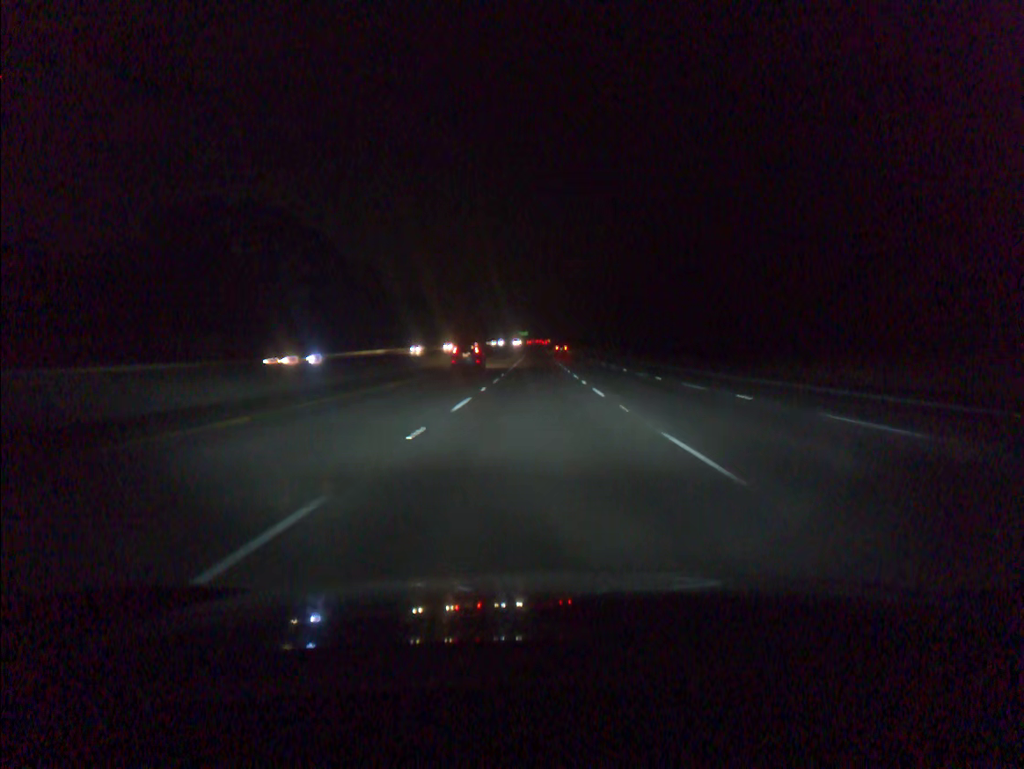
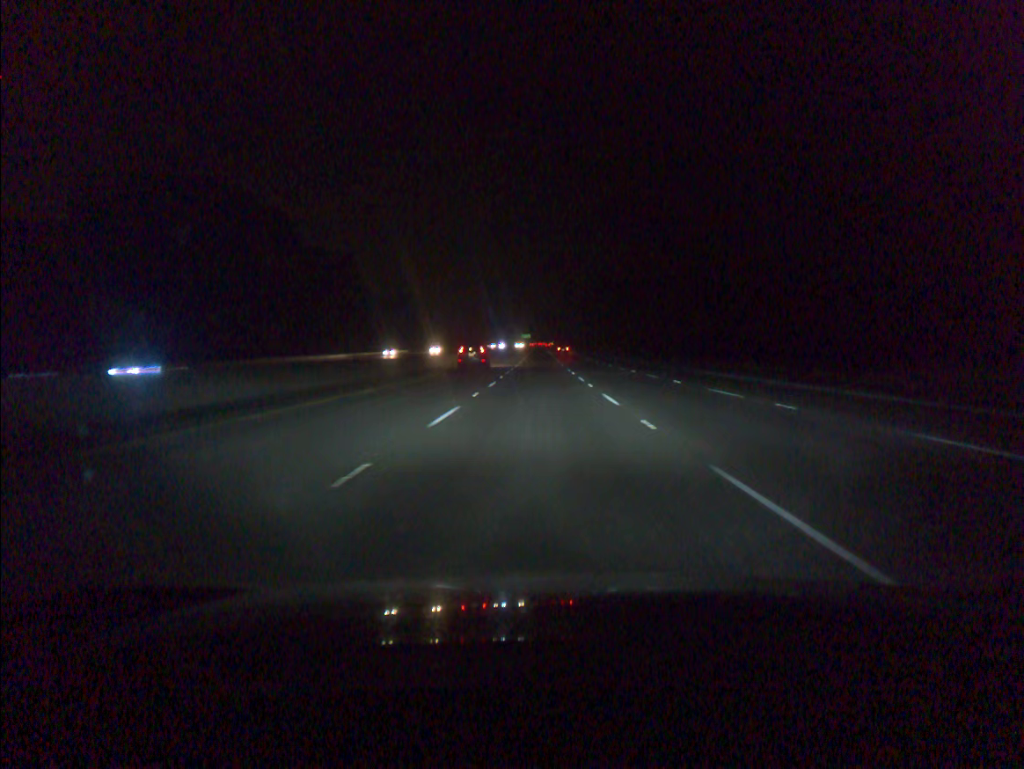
(0.0, +18.2) m; 0°
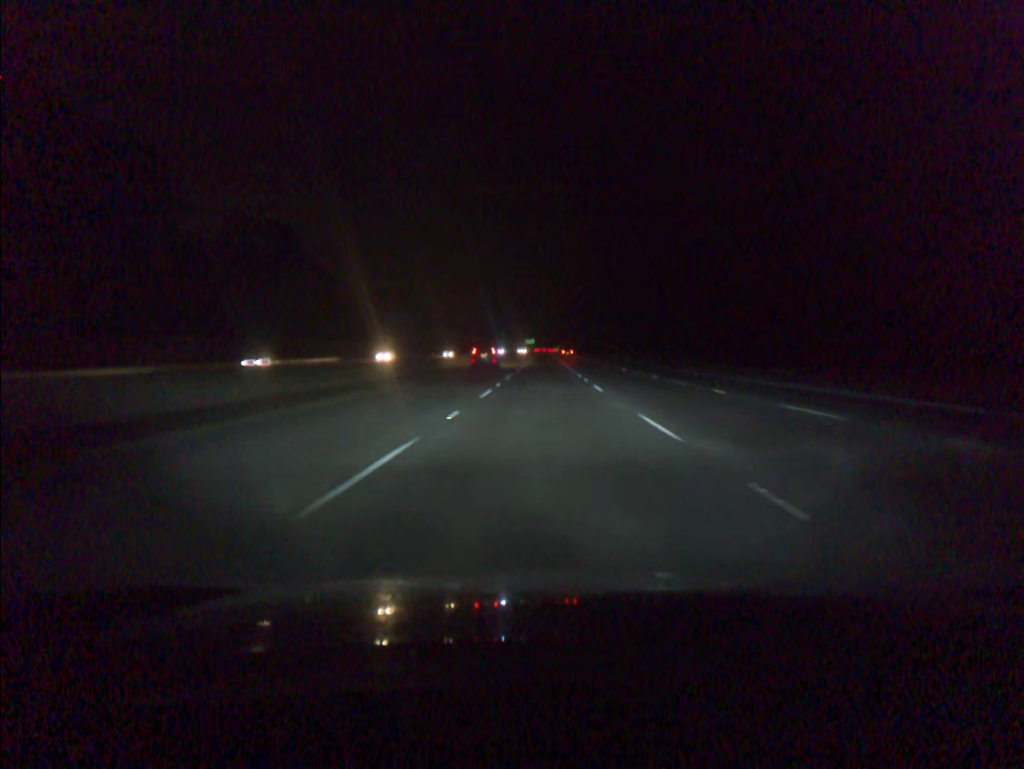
(-0.1, +36.3) m; 0°
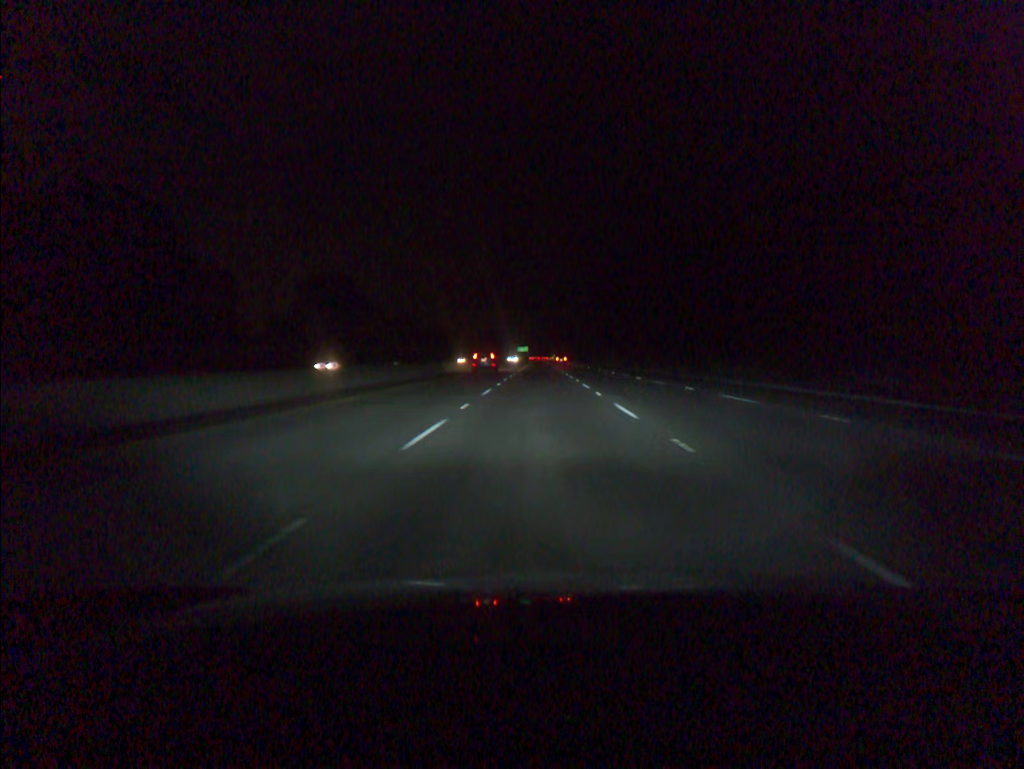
(+0.2, +54.3) m; +1°
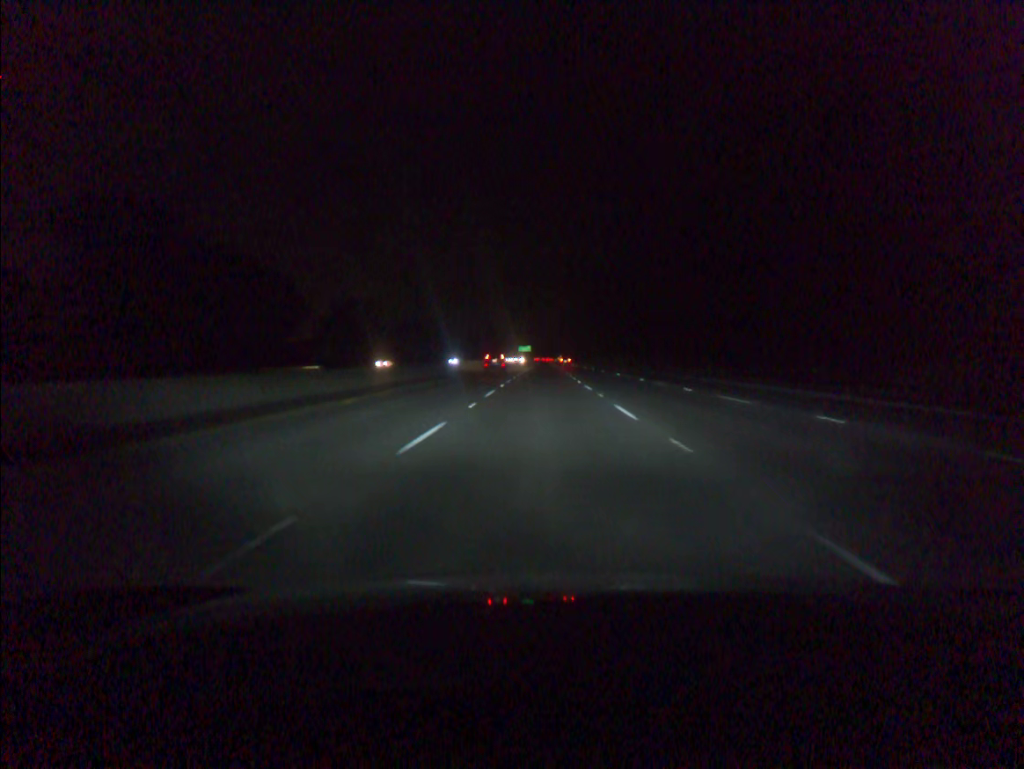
(-0.2, +72.7) m; 0°
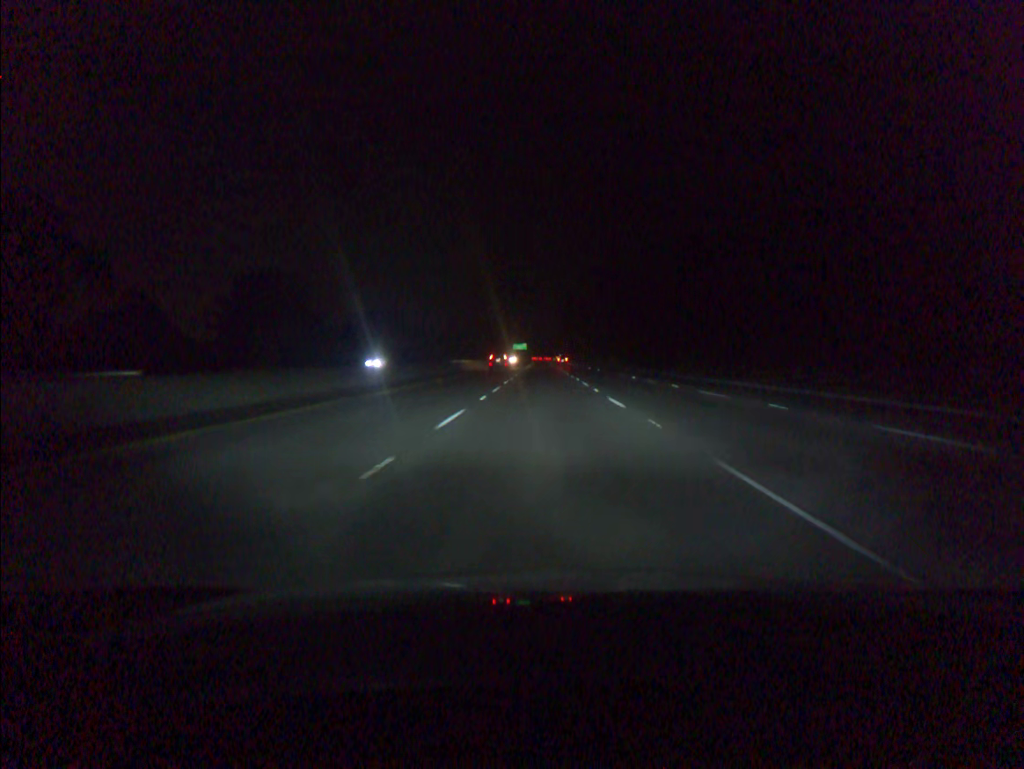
(0.0, +54.8) m; 0°
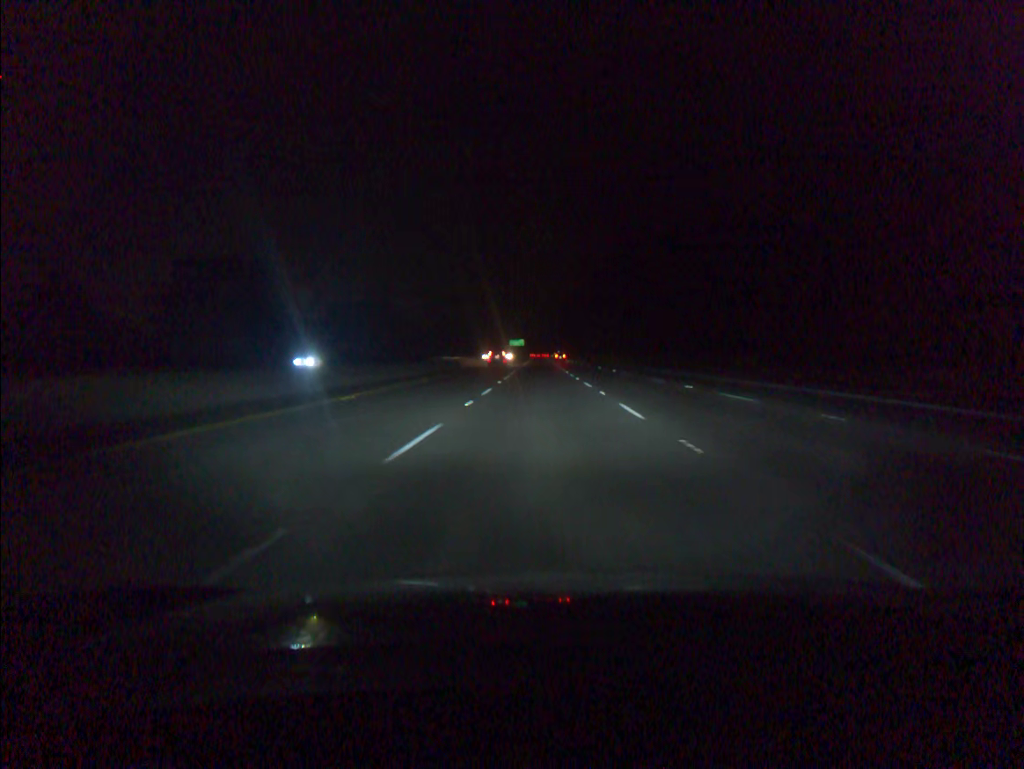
(0.0, +18.3) m; 0°
